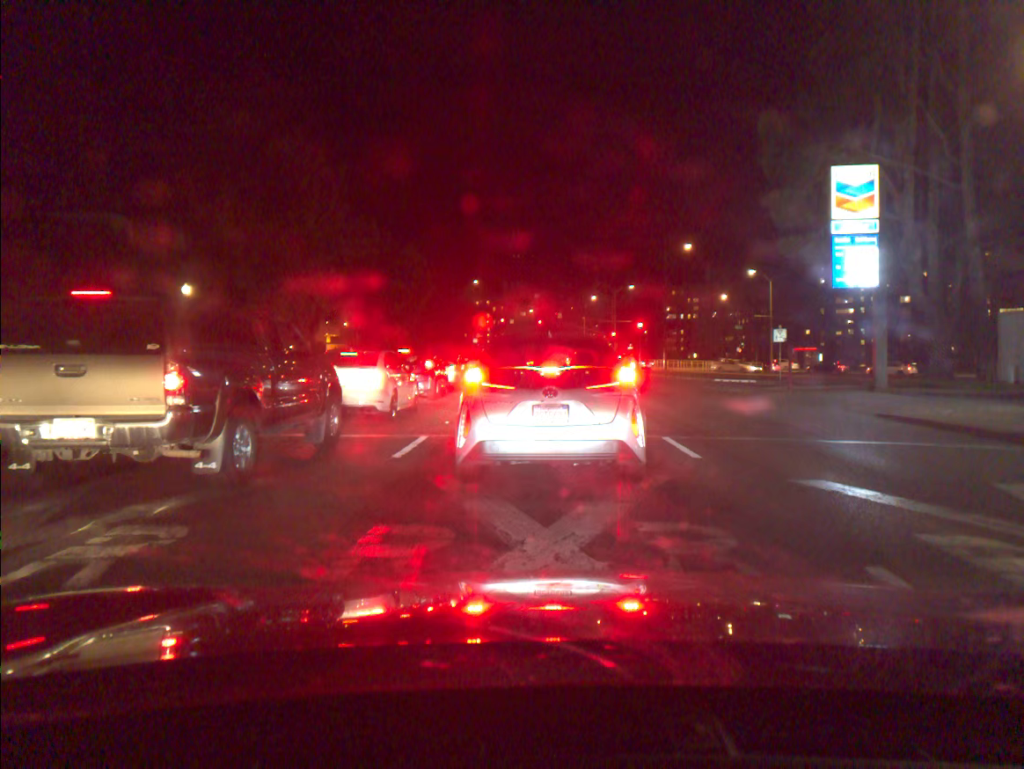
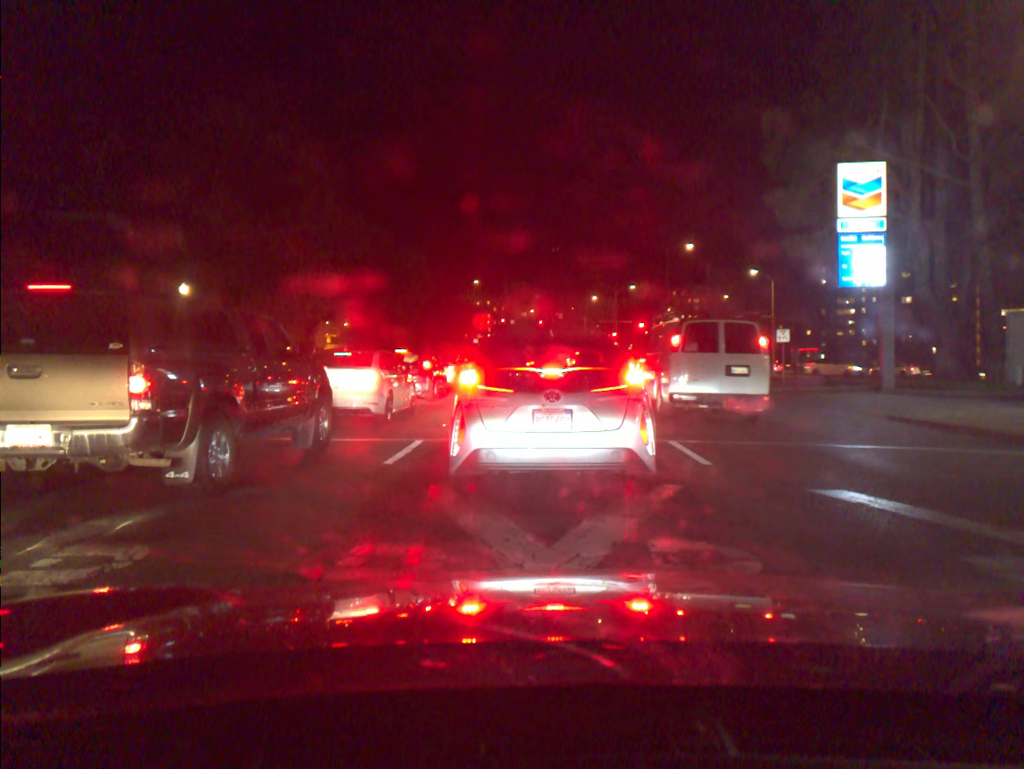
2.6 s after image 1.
(0.0, +0.6) m; 0°
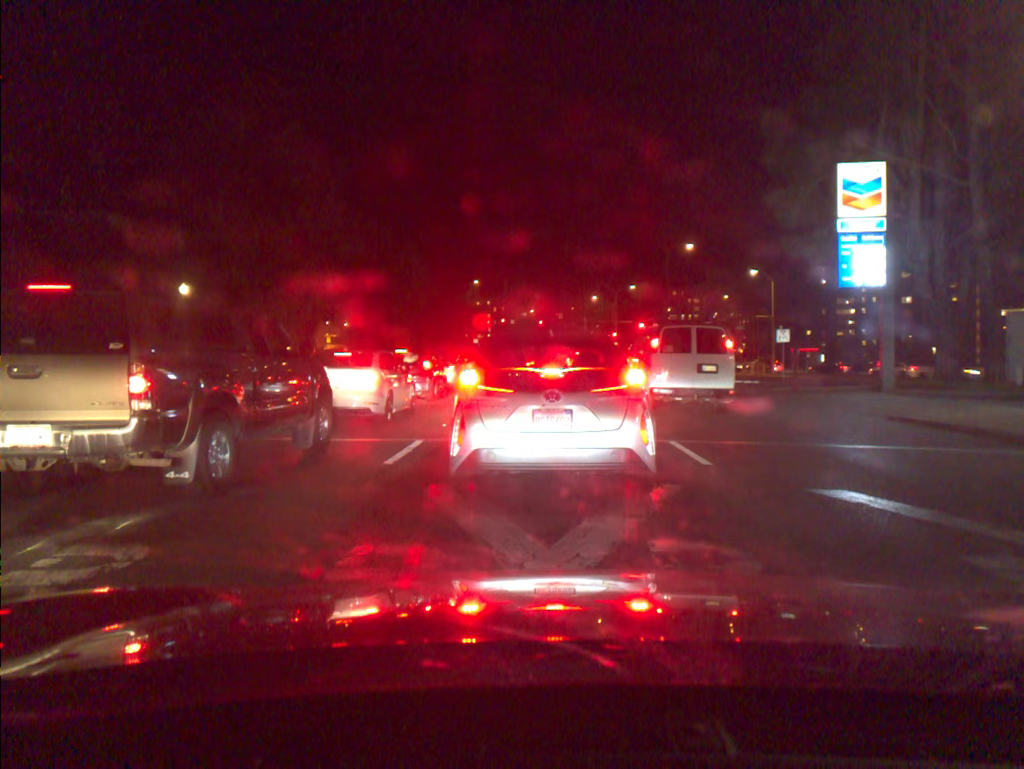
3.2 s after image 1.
(0.0, 0.0) m; 0°
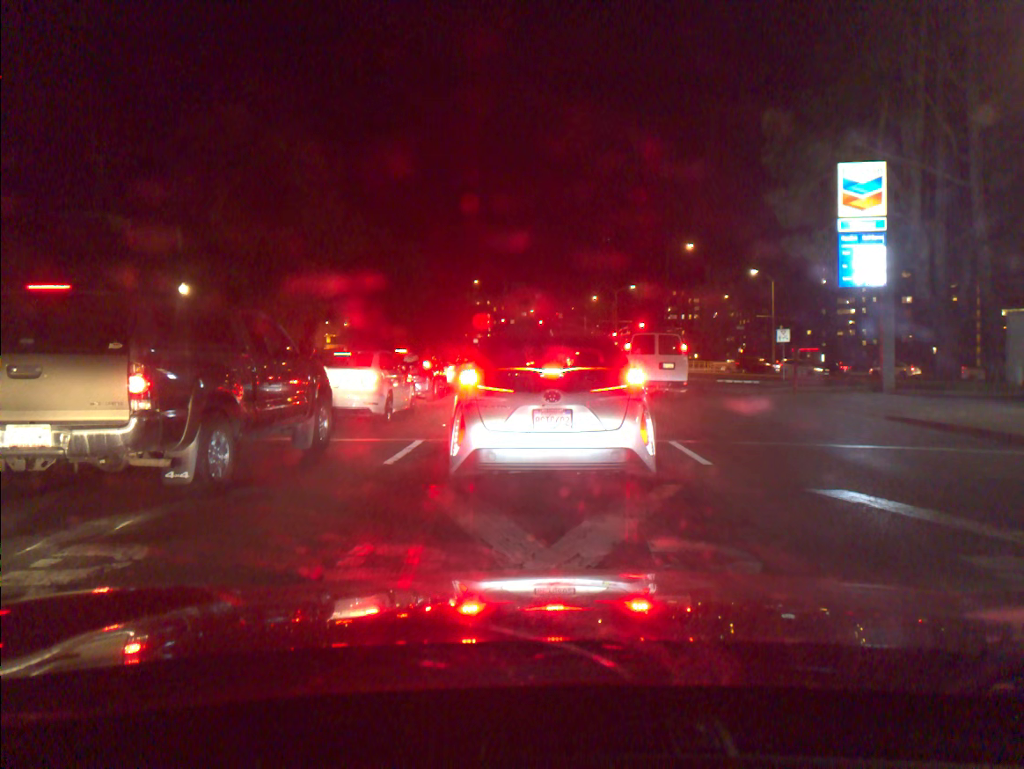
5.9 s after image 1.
(0.0, 0.0) m; 0°
